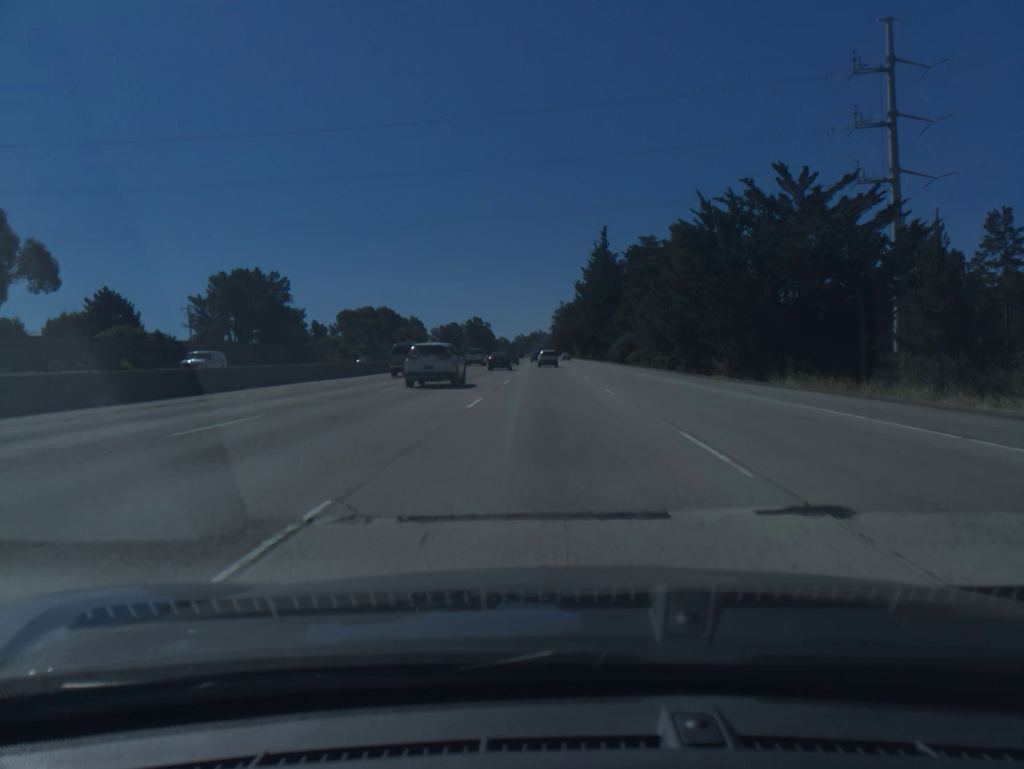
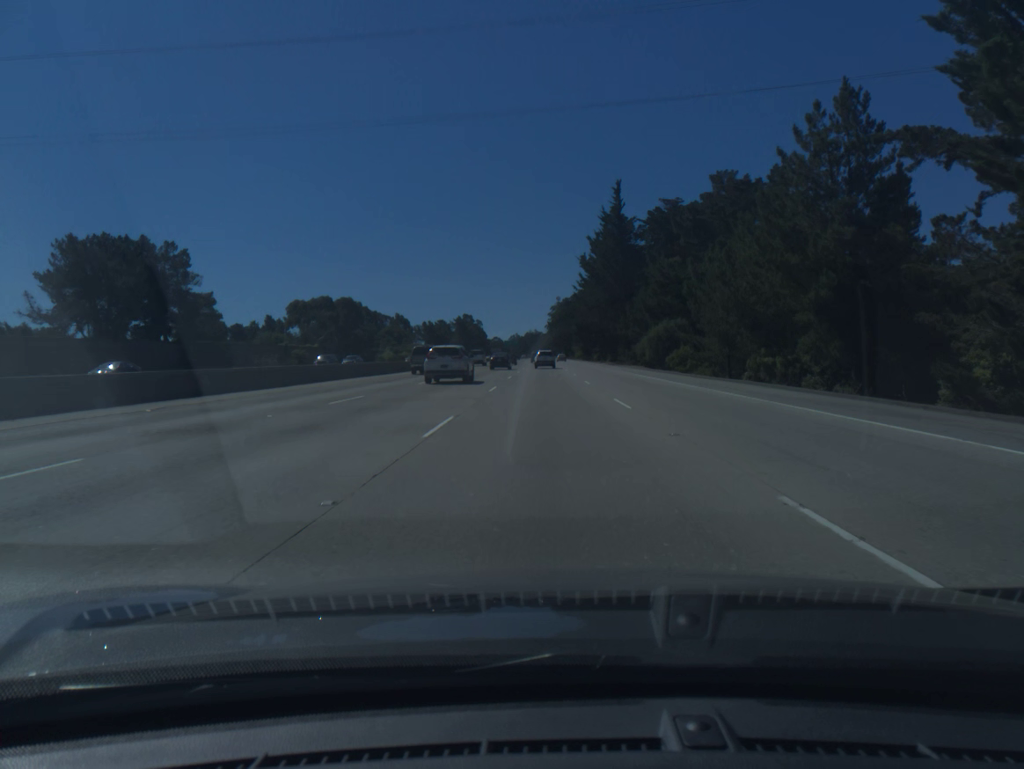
(+0.1, +34.5) m; 0°
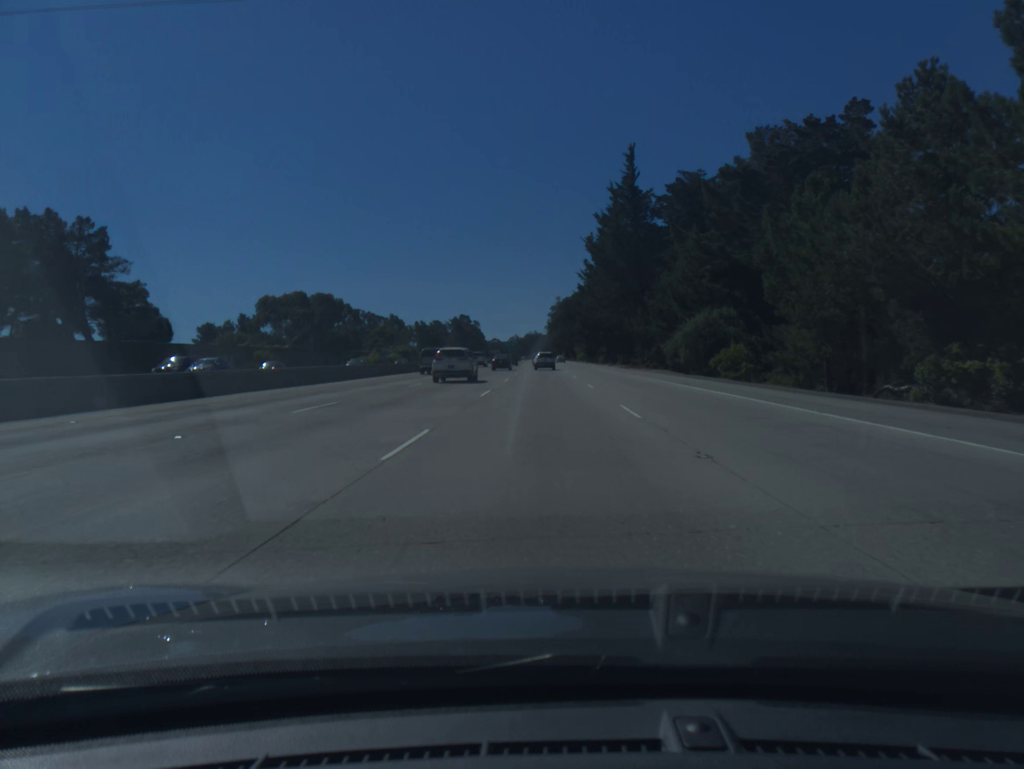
(0.0, +17.3) m; 0°
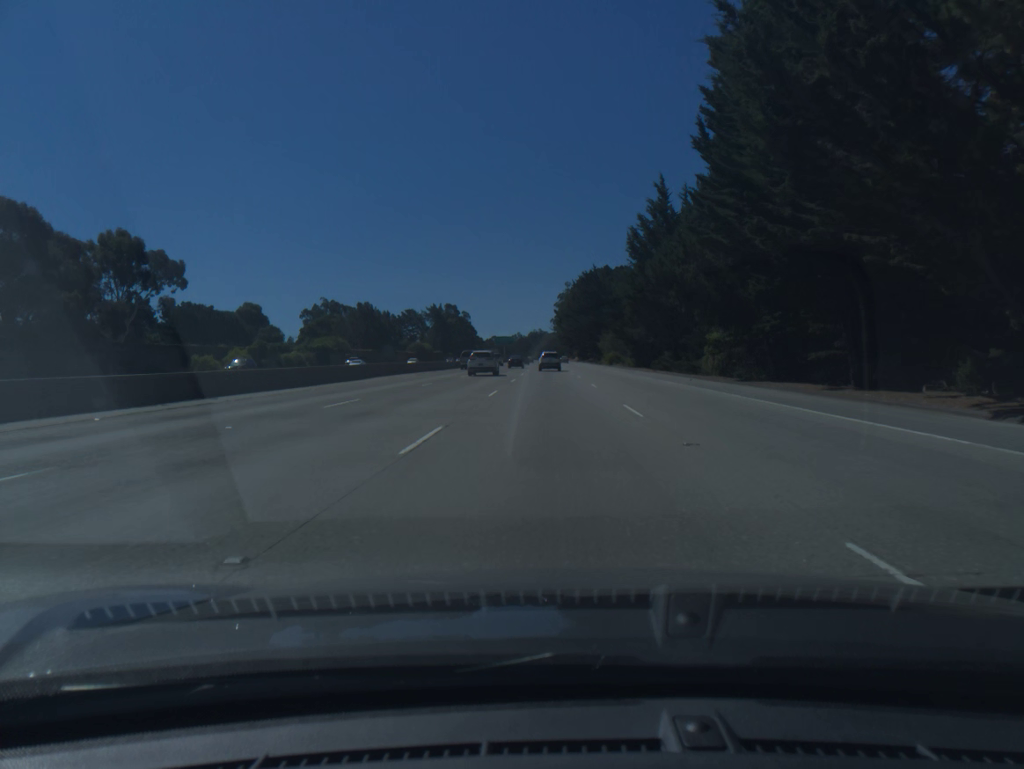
(-0.4, +86.5) m; 0°
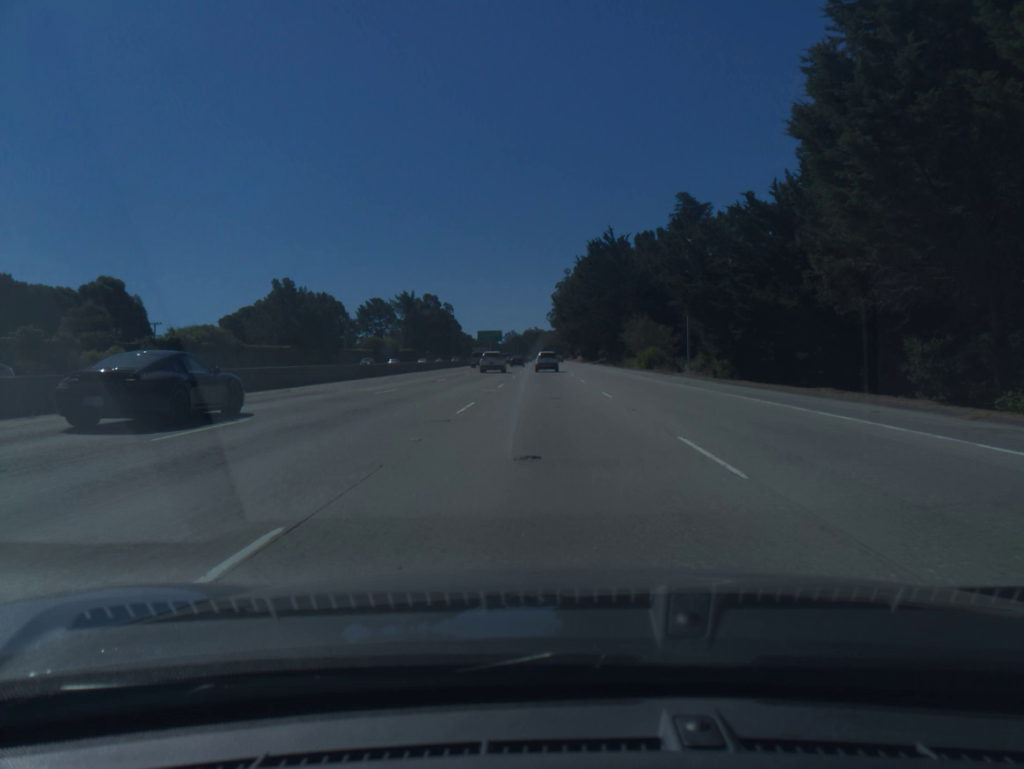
(+0.1, +52.0) m; 0°
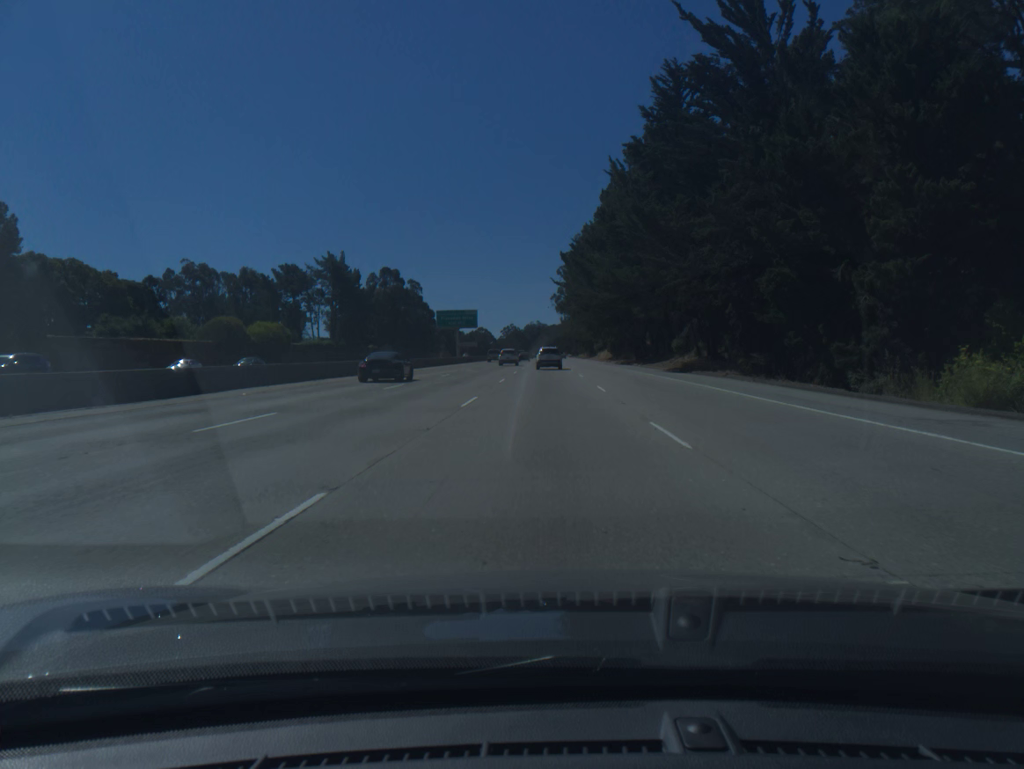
(0.0, +85.8) m; 0°
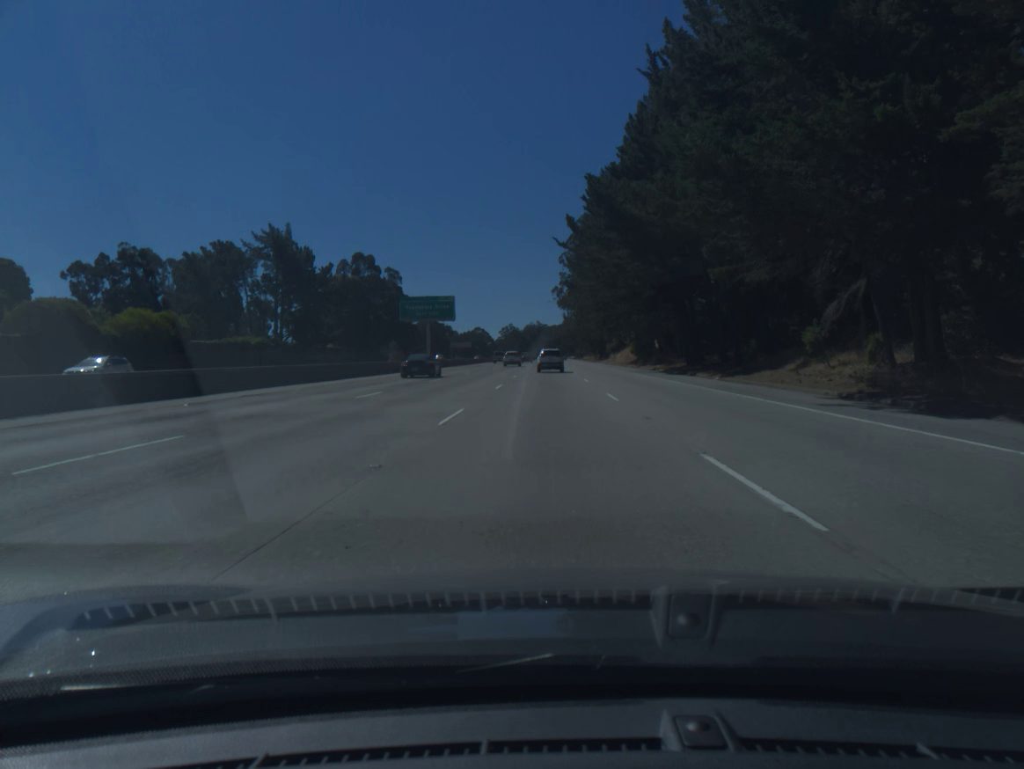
(-0.1, +33.3) m; 0°
